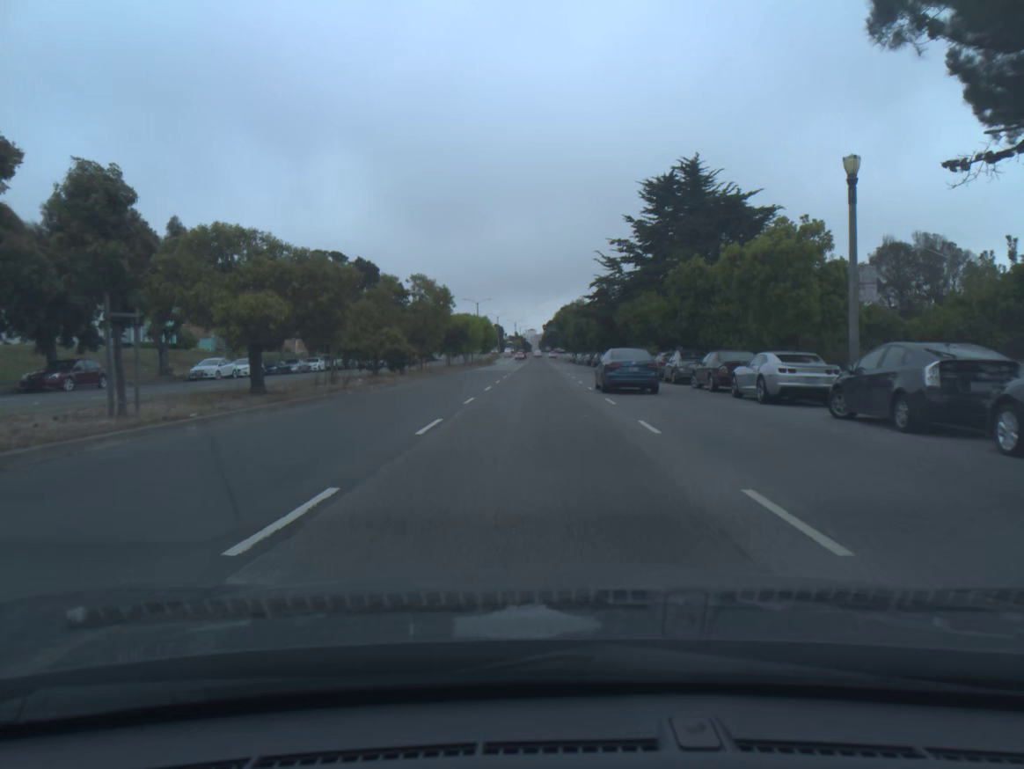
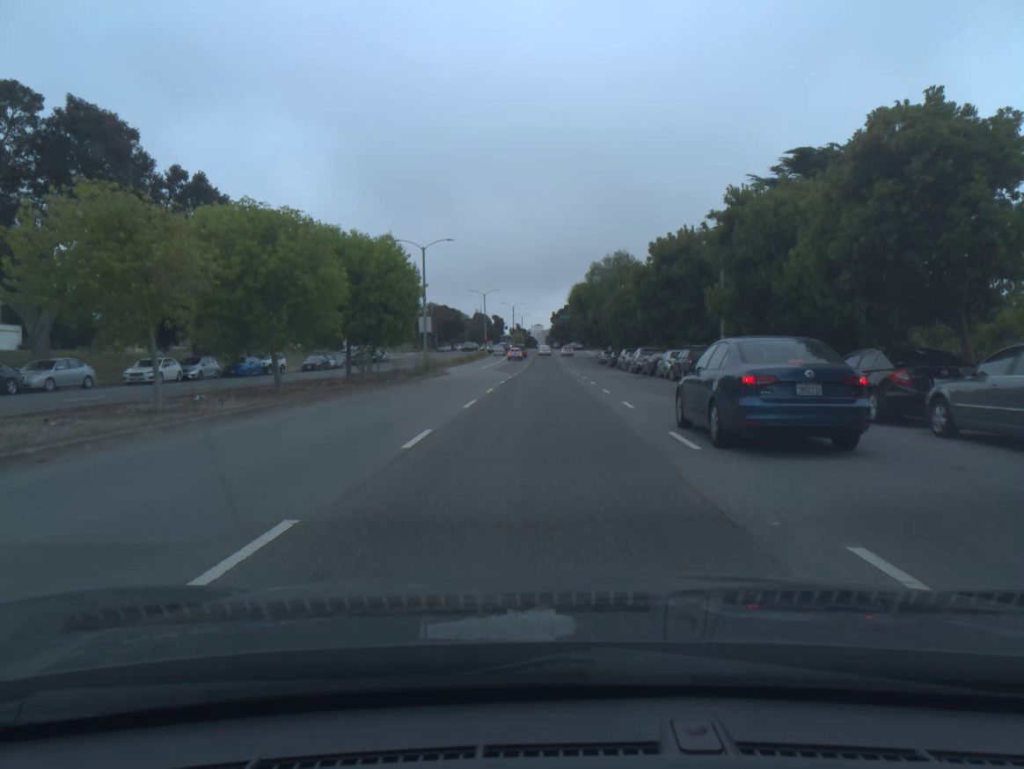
(-0.2, +59.9) m; 0°
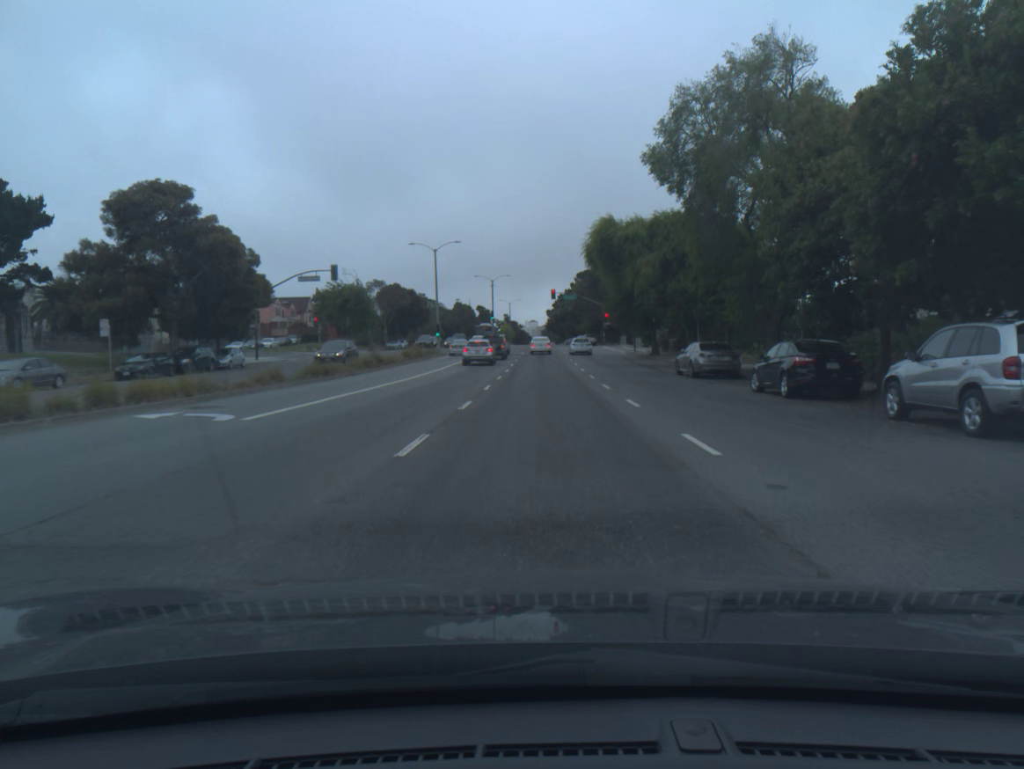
(0.0, +51.4) m; 0°
